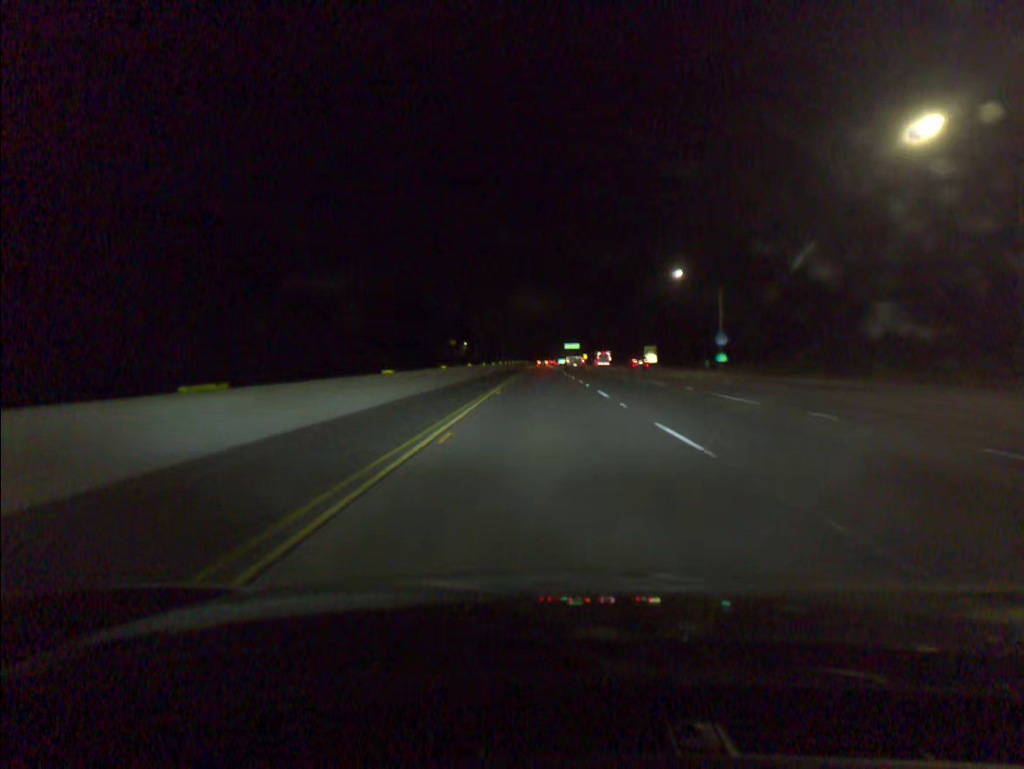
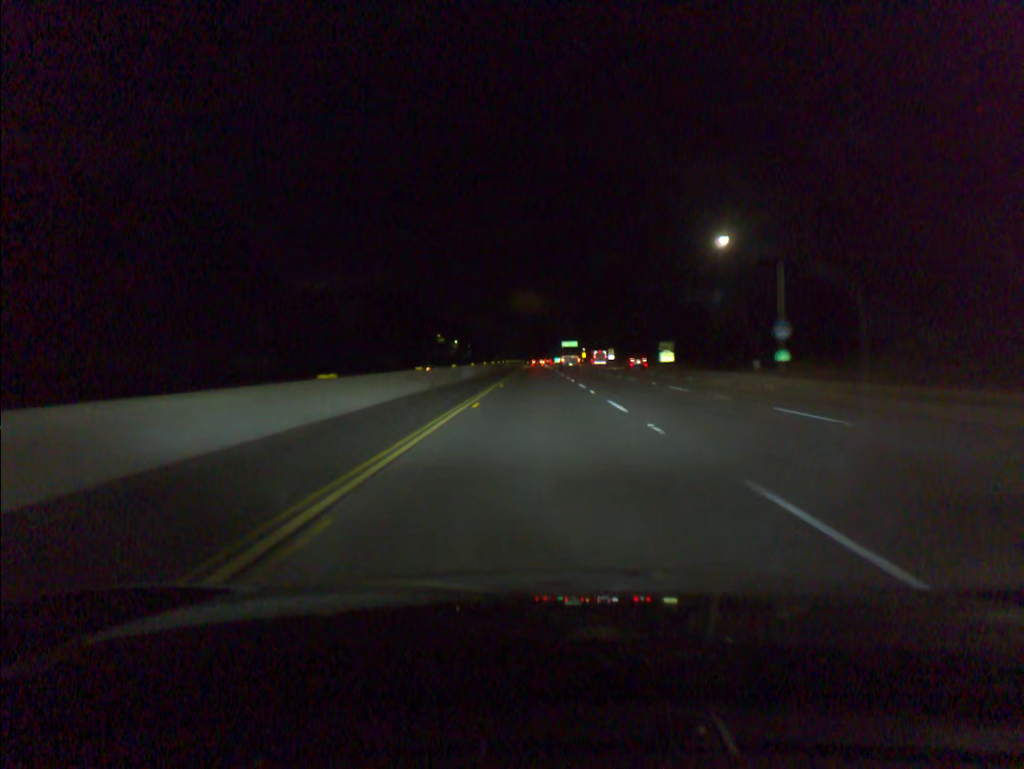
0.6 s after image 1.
(+0.1, +21.3) m; 0°
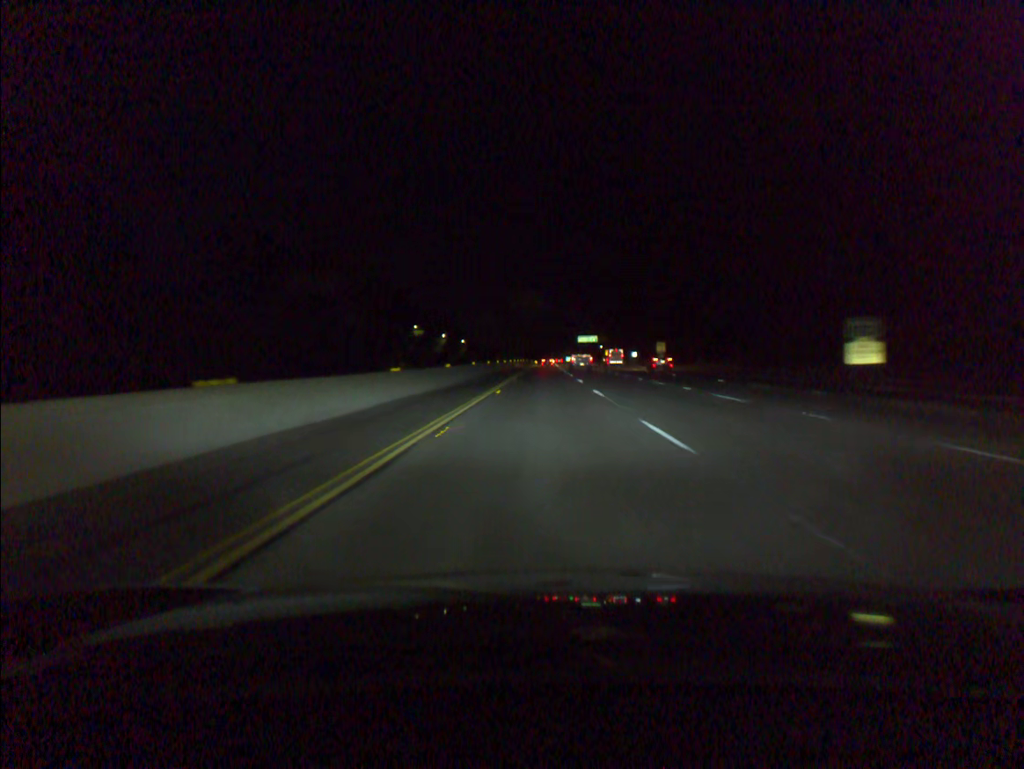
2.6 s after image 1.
(-0.4, +65.7) m; -1°
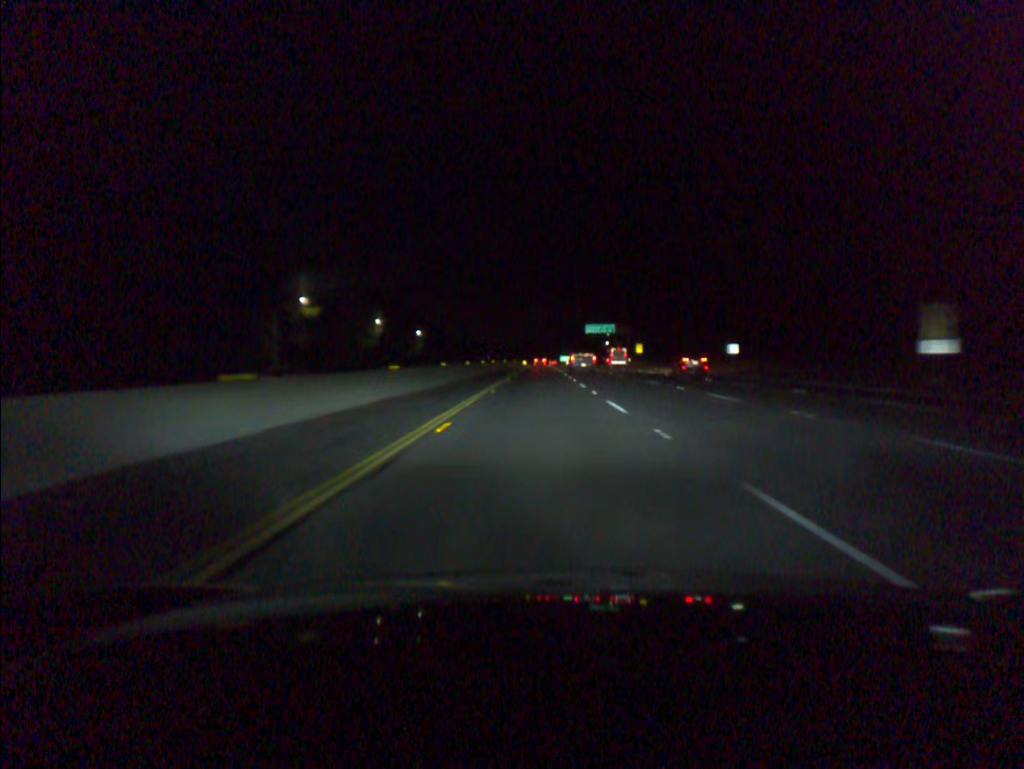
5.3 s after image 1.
(+0.4, +87.0) m; +1°
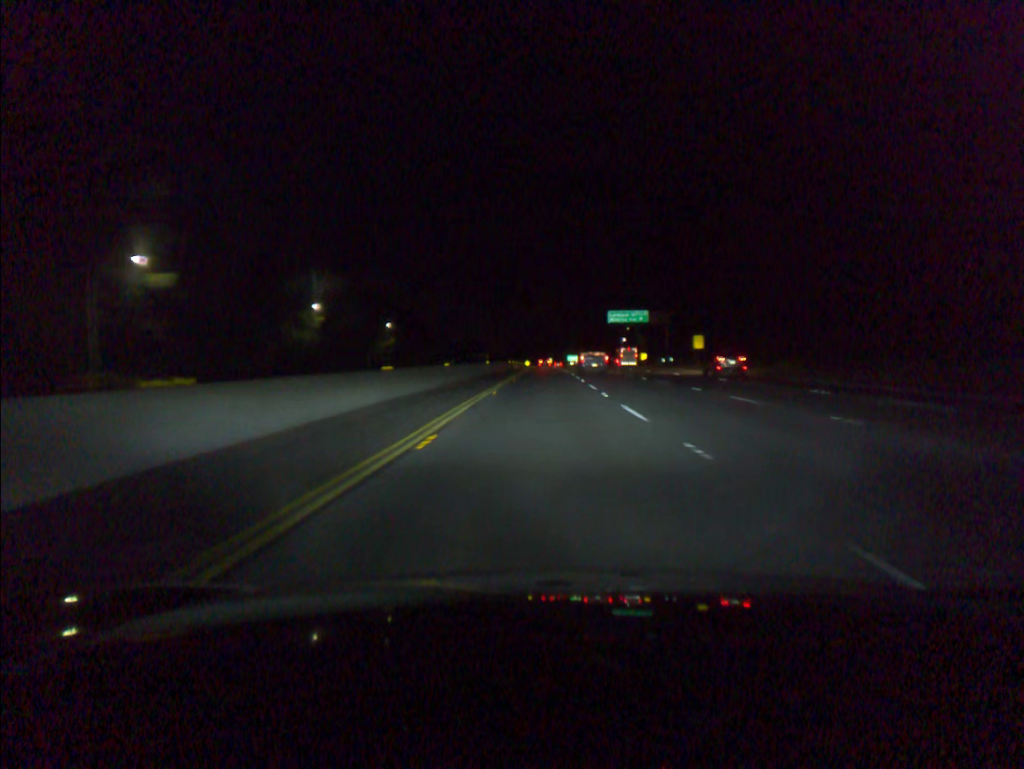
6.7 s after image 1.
(-0.1, +45.8) m; 0°
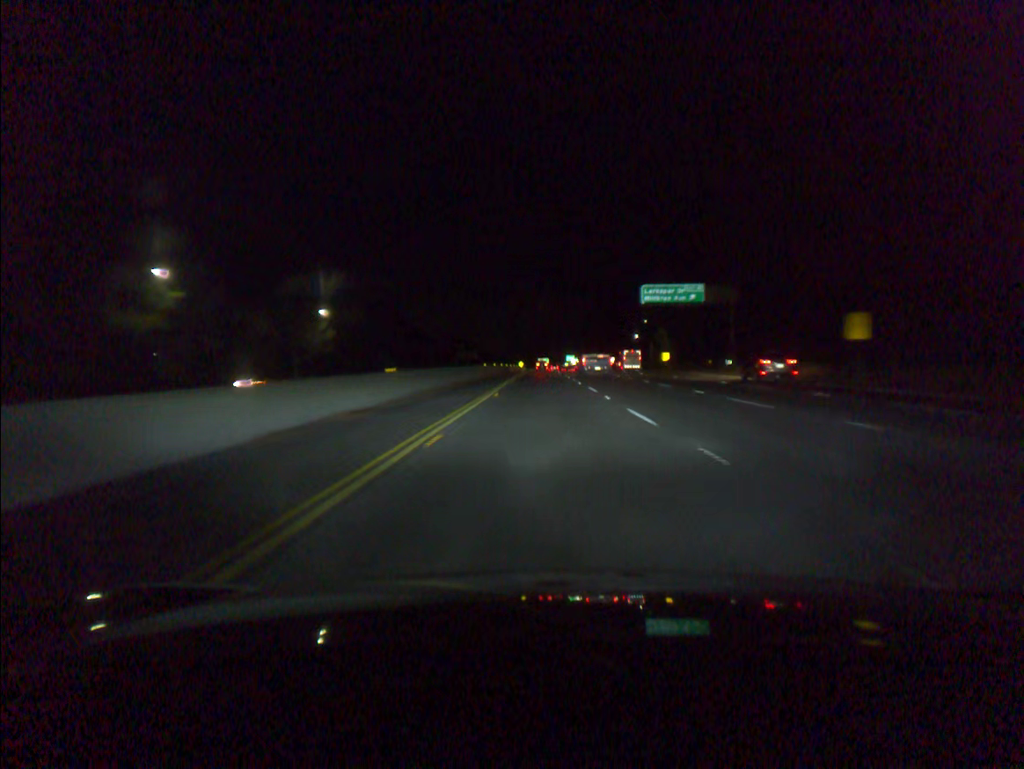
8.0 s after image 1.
(0.0, +44.1) m; 0°
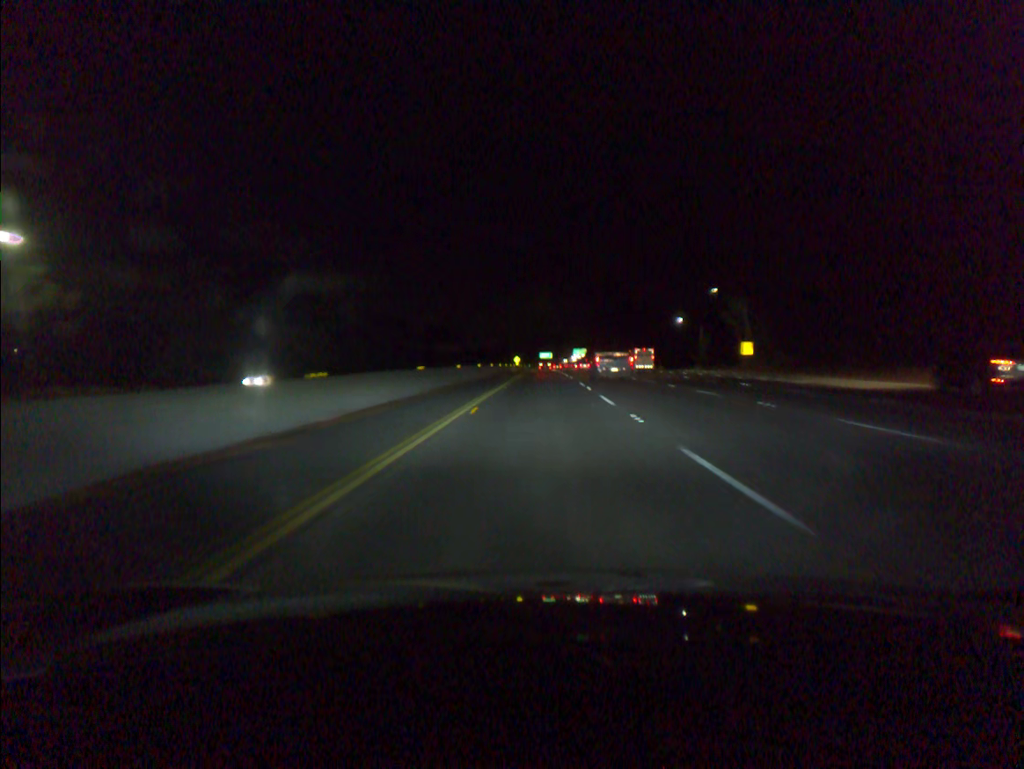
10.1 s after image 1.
(+0.1, +67.0) m; 0°
